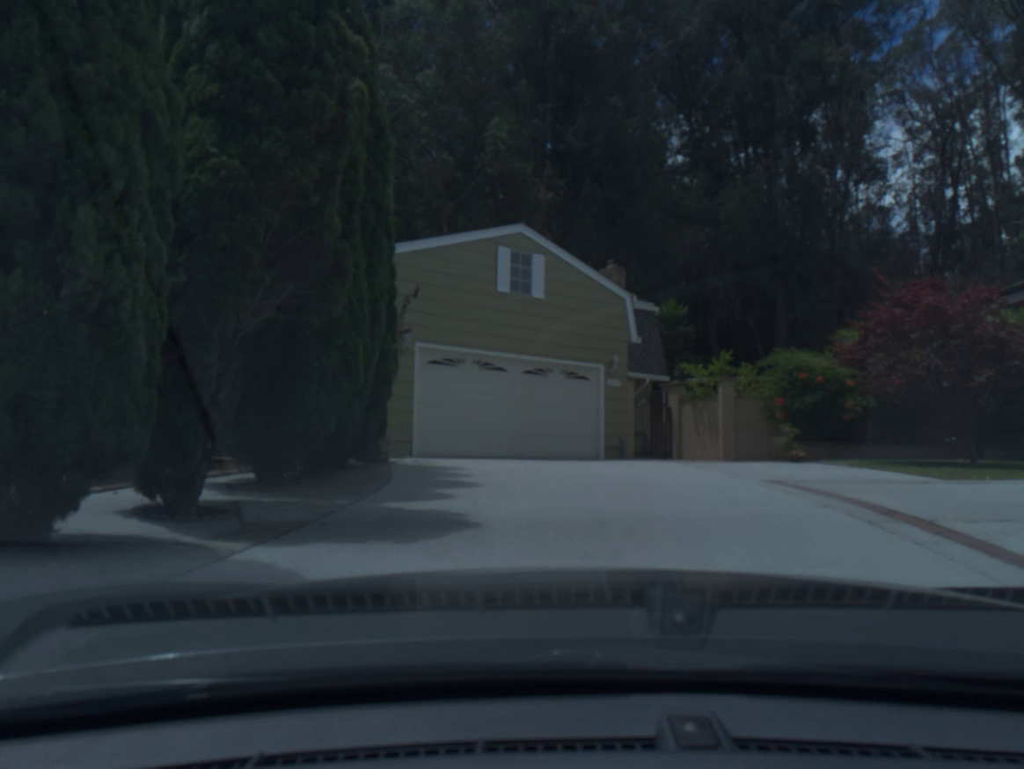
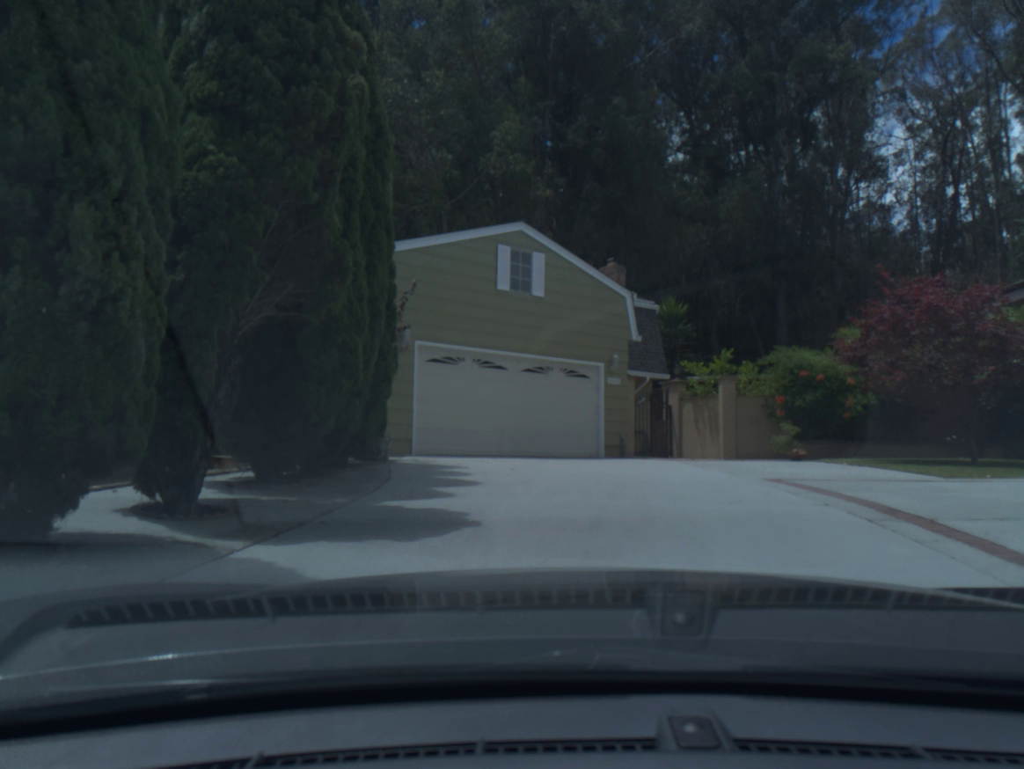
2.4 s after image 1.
(0.0, 0.0) m; 0°
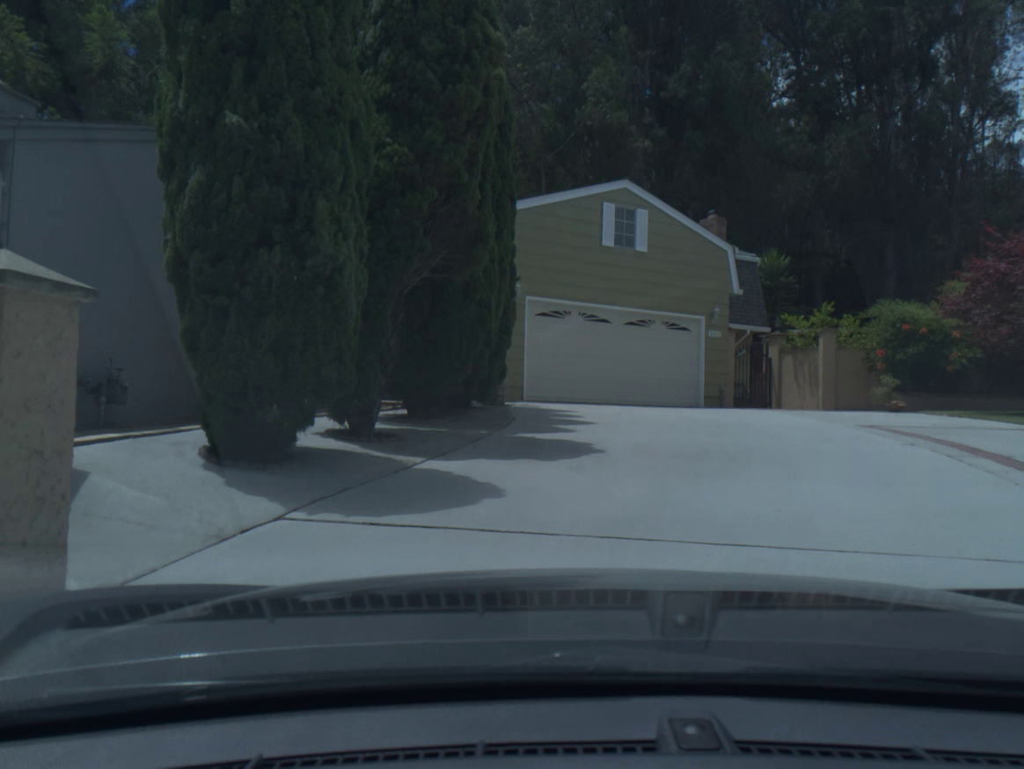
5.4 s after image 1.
(-0.2, -1.0) m; -6°
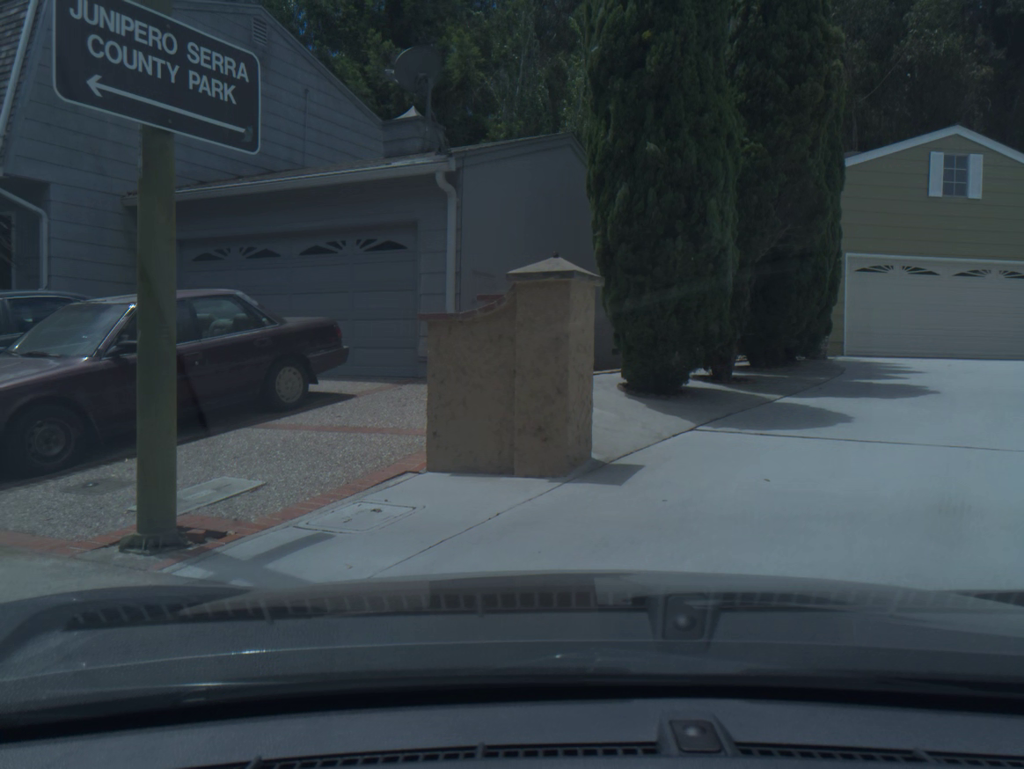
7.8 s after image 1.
(-0.3, -1.8) m; -21°
